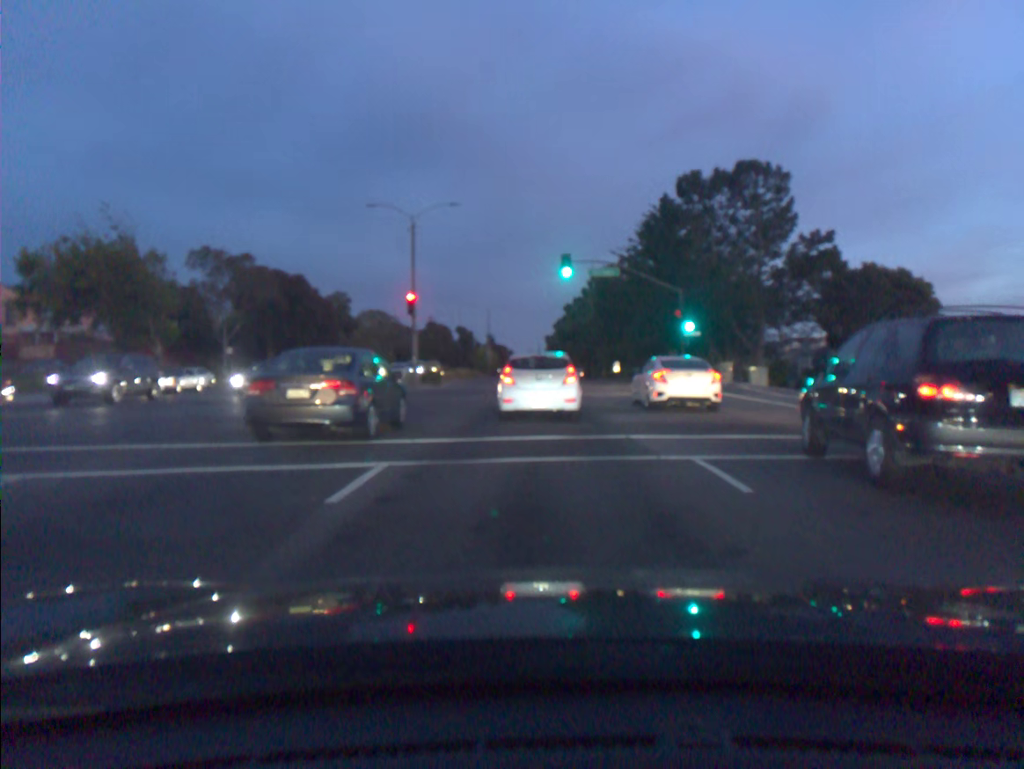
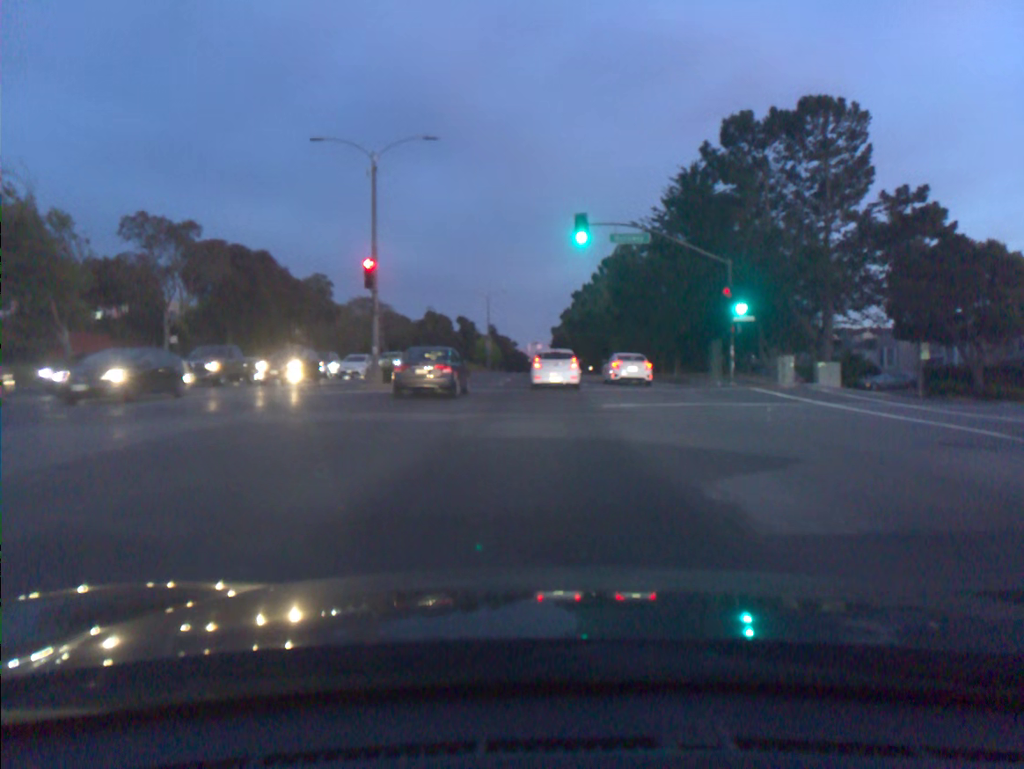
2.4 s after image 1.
(-0.2, +10.0) m; -1°
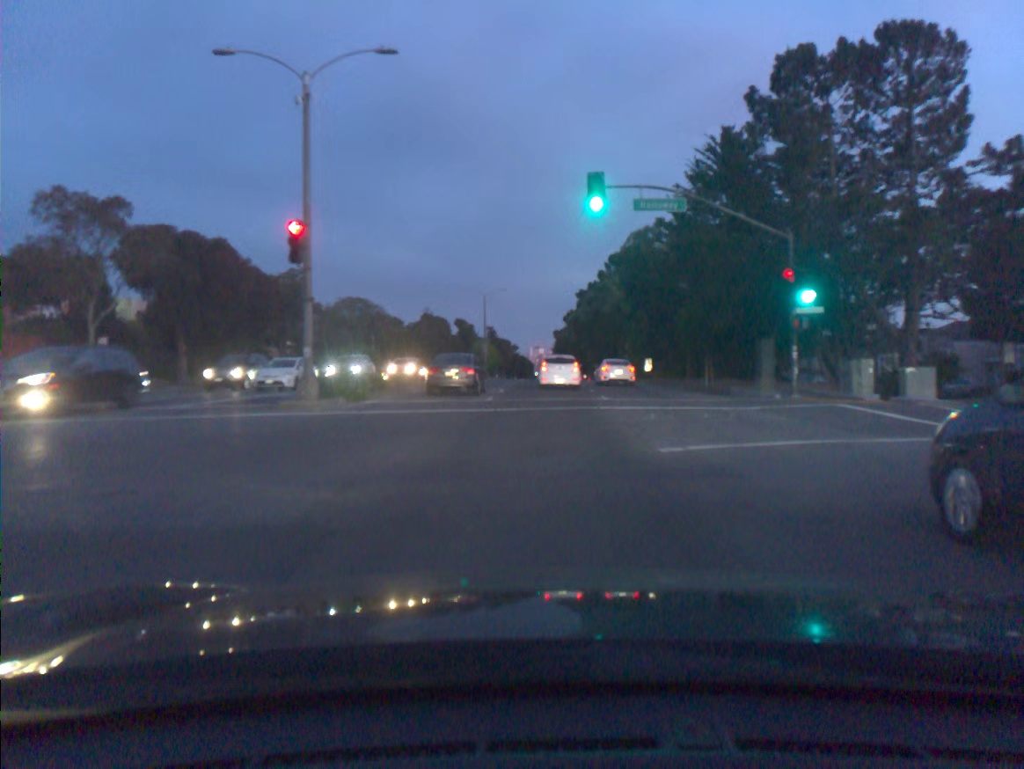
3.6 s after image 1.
(0.0, +8.3) m; 0°
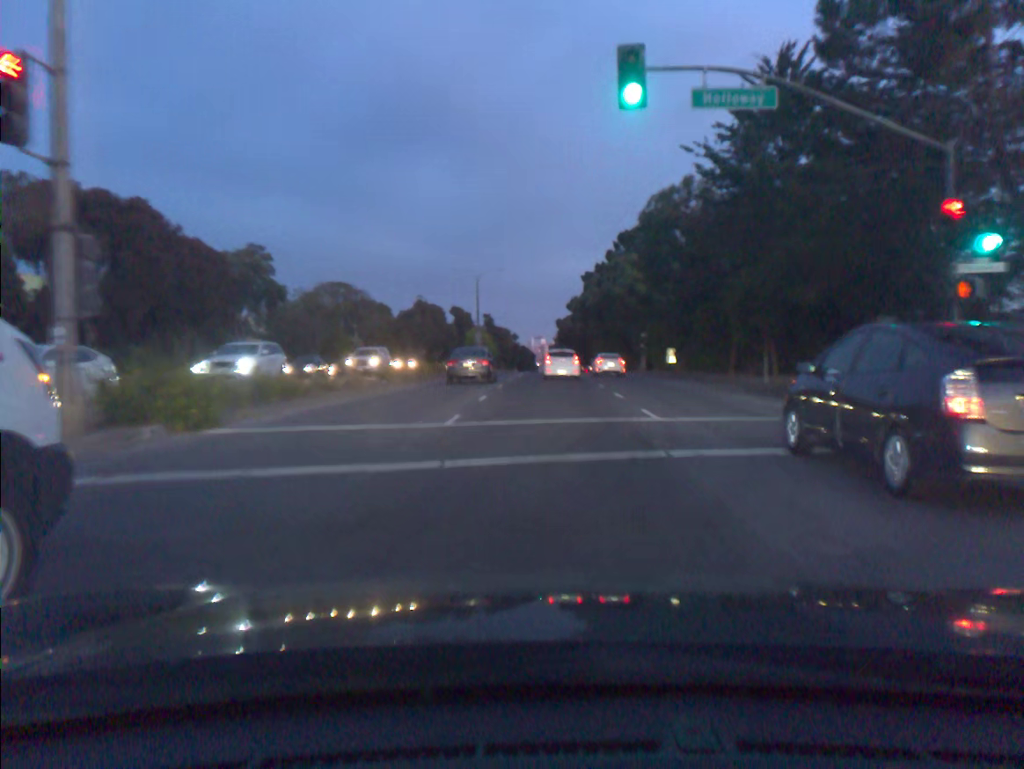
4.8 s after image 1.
(-0.1, +10.2) m; -1°
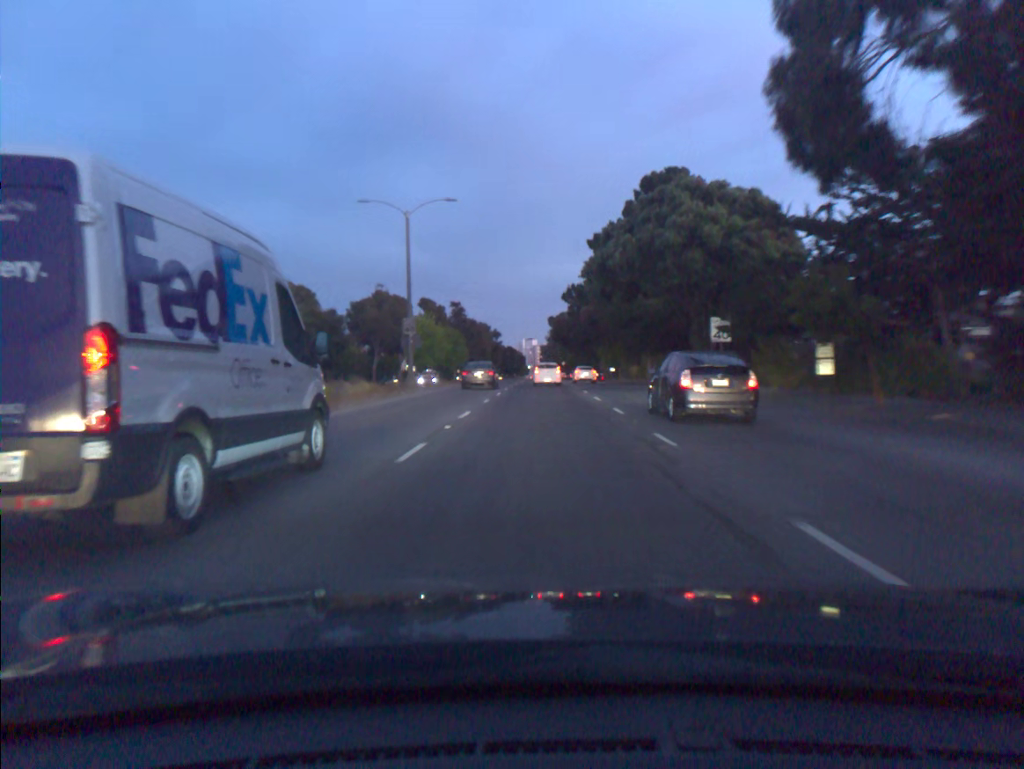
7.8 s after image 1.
(+0.4, +31.2) m; +1°
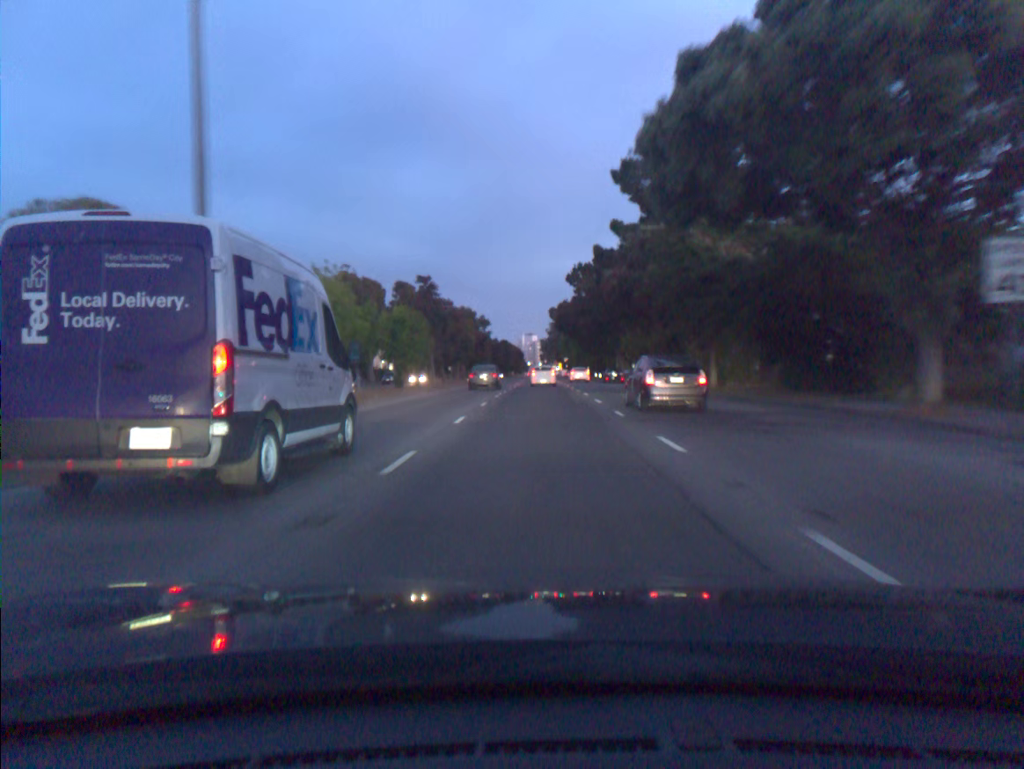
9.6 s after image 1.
(0.0, +22.5) m; 0°
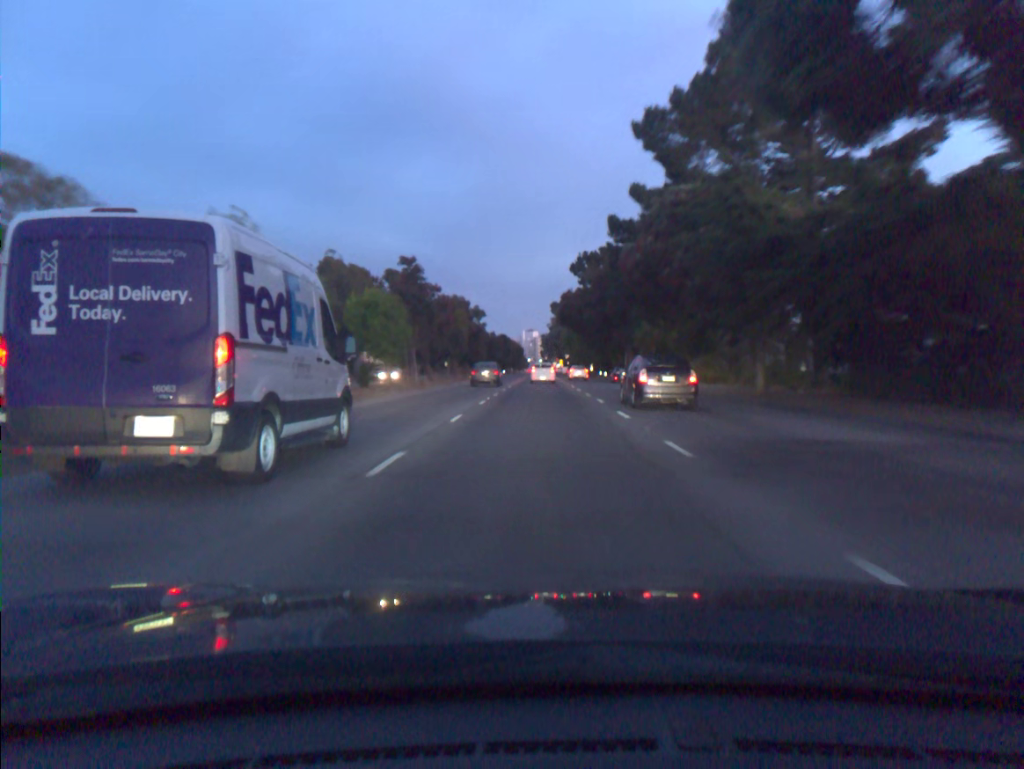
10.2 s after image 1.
(0.0, +8.1) m; 0°
